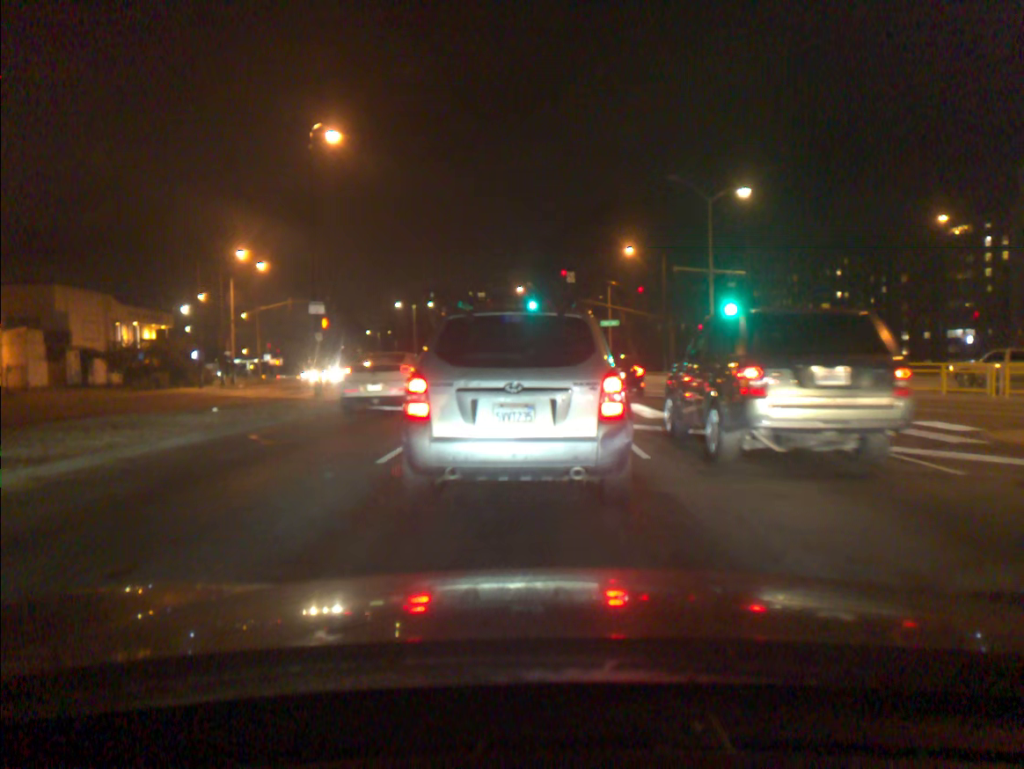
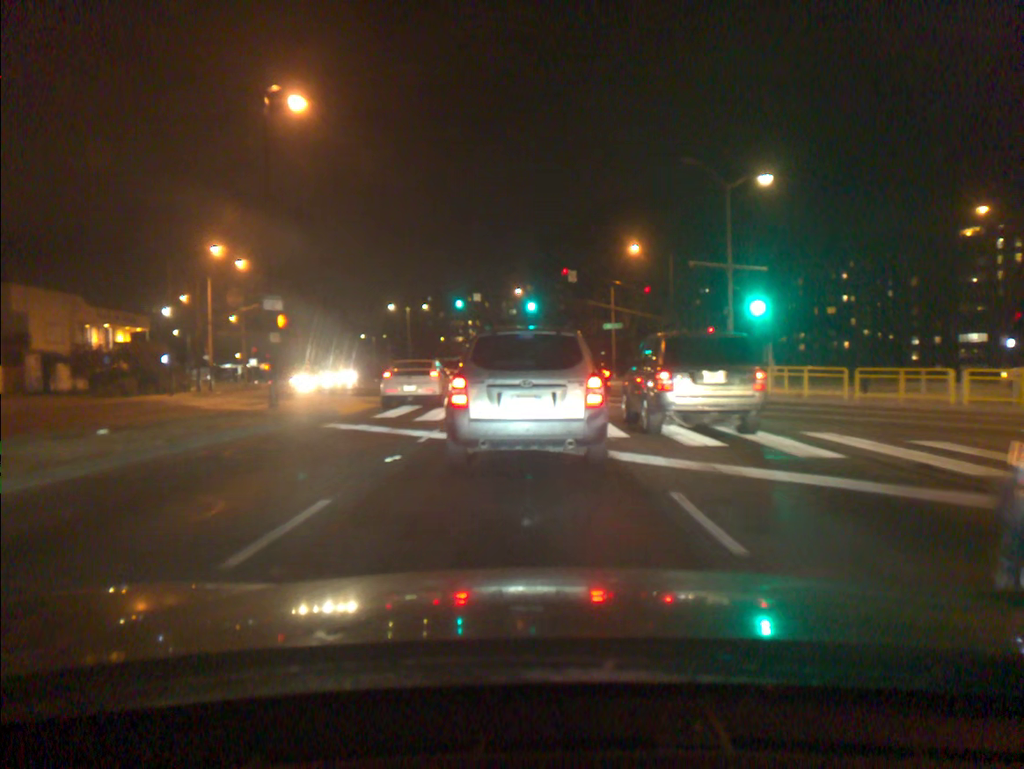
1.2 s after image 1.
(0.0, +4.2) m; 0°
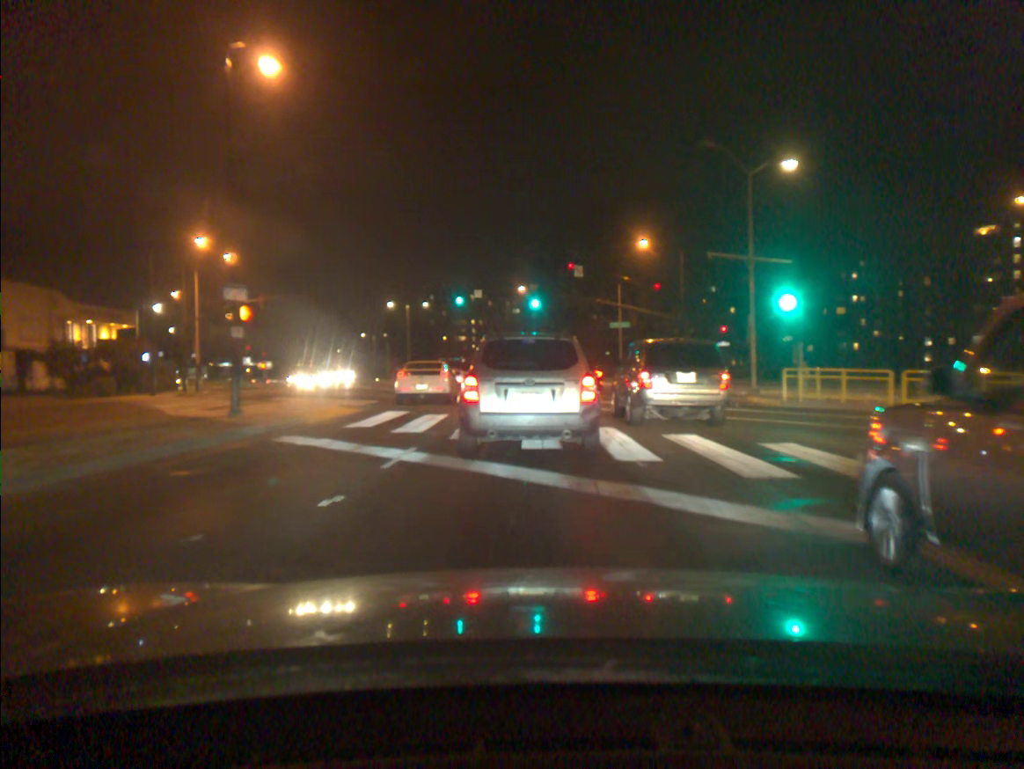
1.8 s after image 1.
(0.0, +3.0) m; -1°
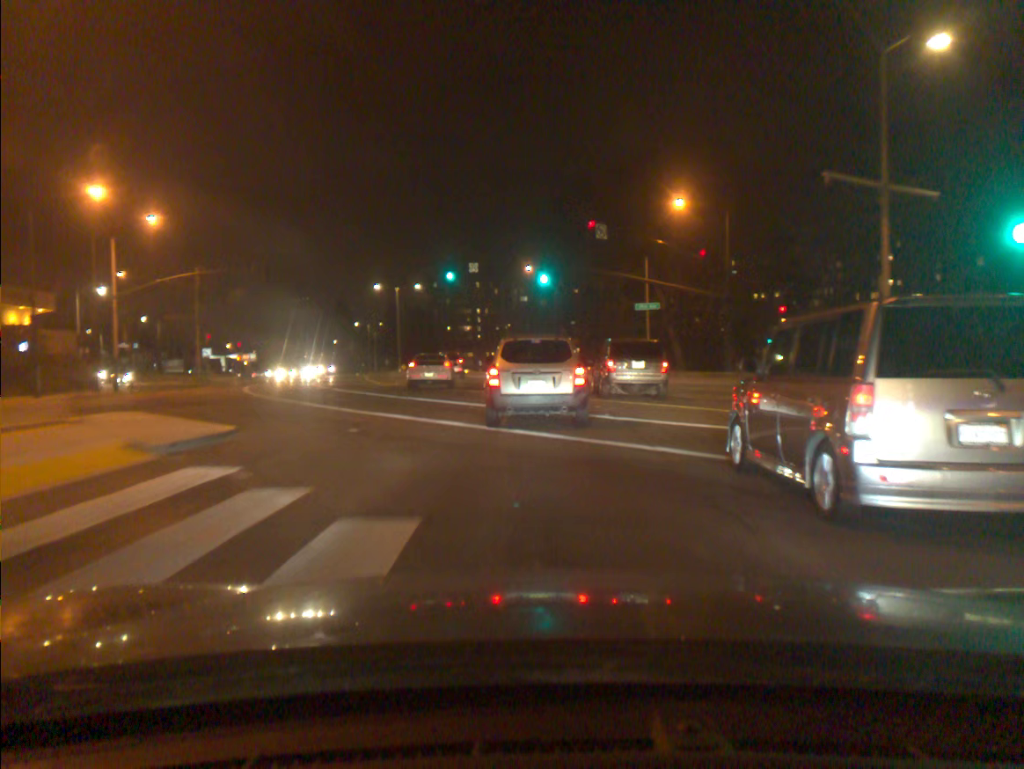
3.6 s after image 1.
(0.0, +12.3) m; 0°
